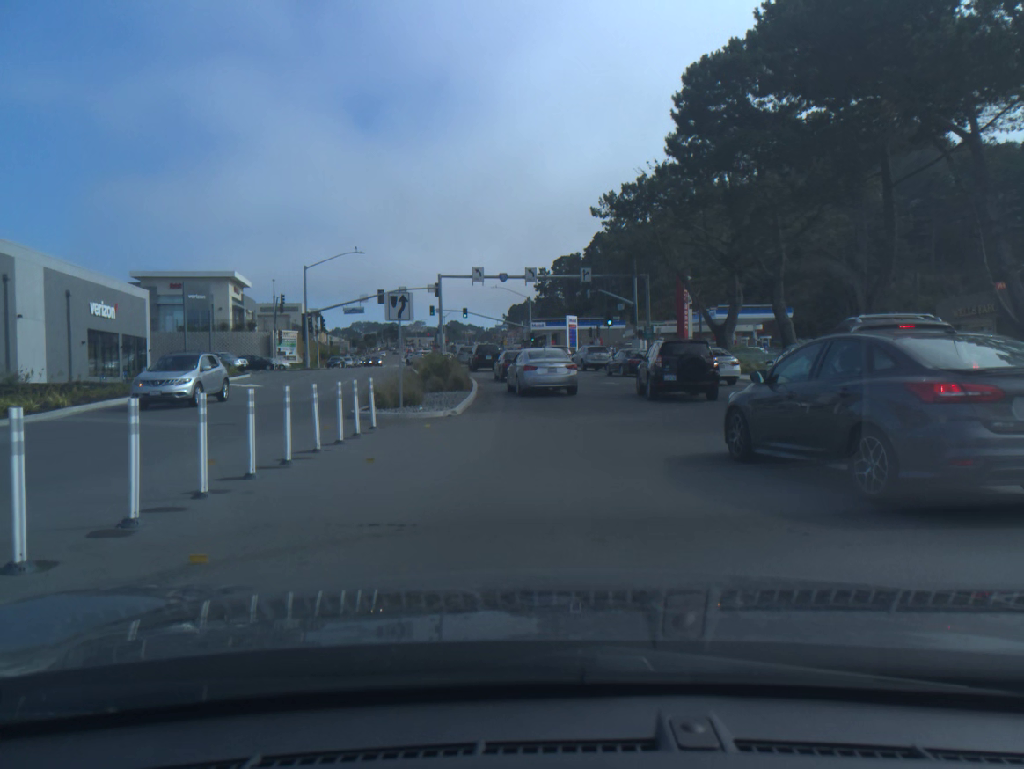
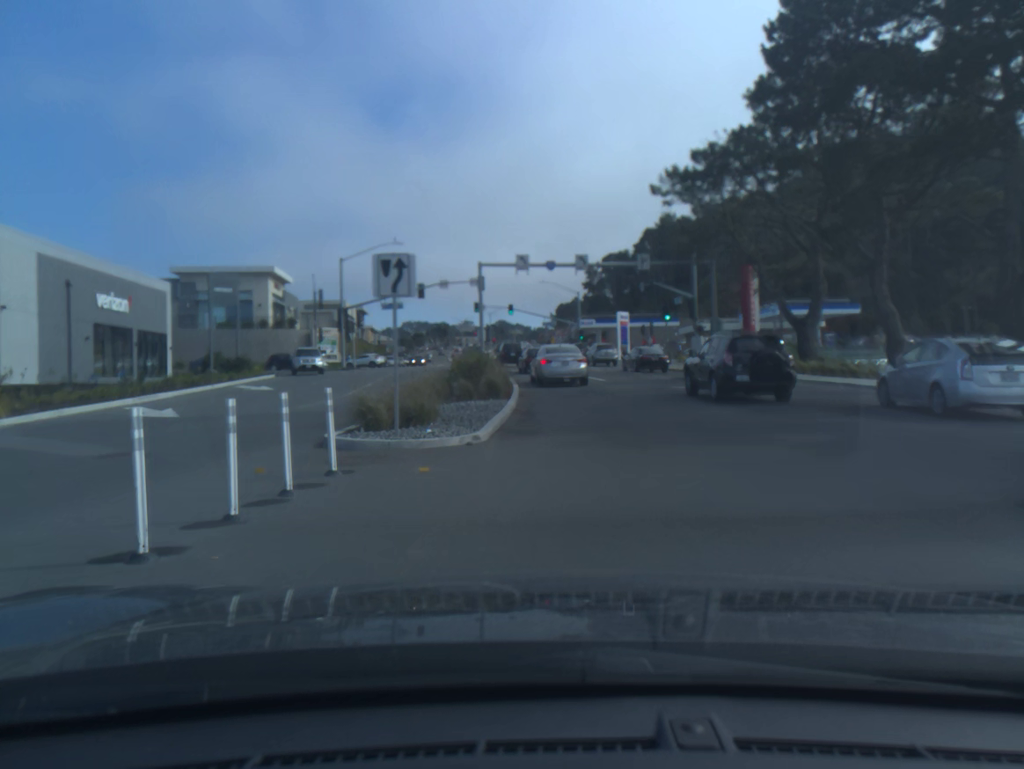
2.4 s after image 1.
(-0.2, +5.7) m; -3°
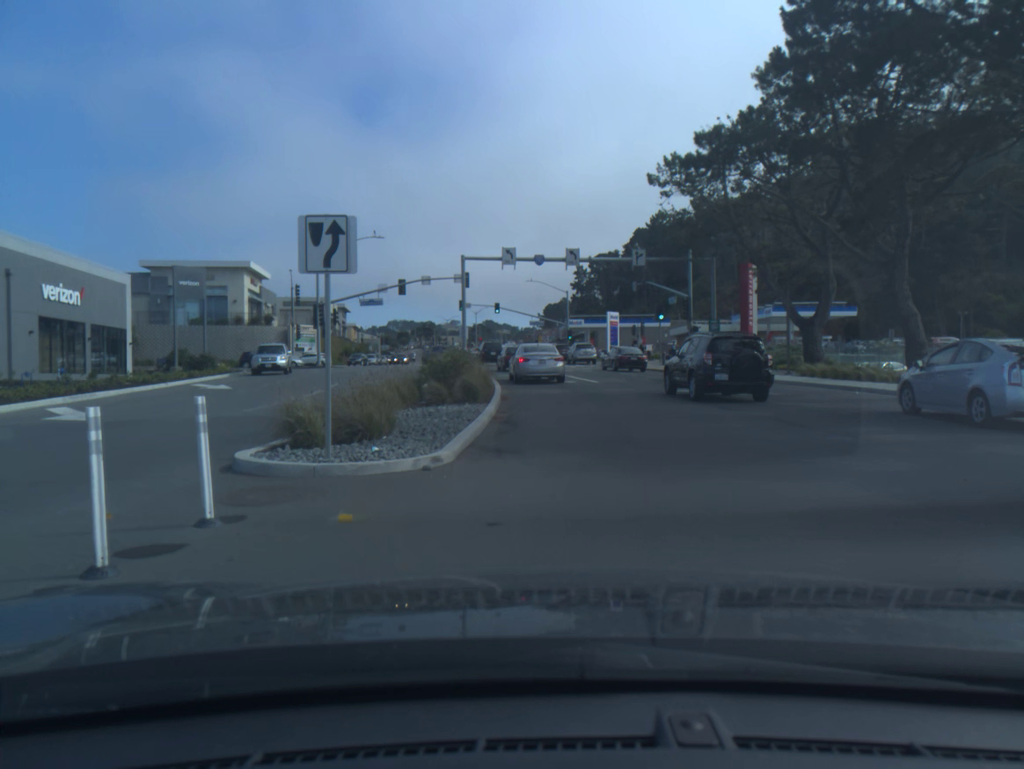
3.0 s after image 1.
(0.0, +2.8) m; +2°
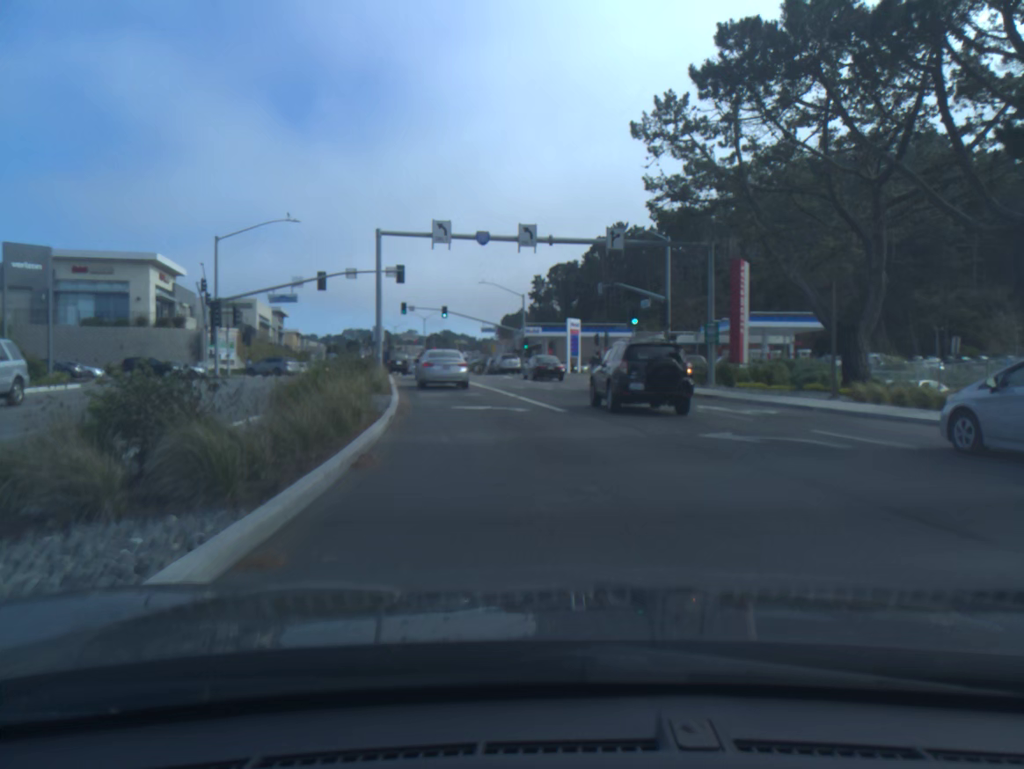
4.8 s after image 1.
(+0.4, +11.2) m; +2°
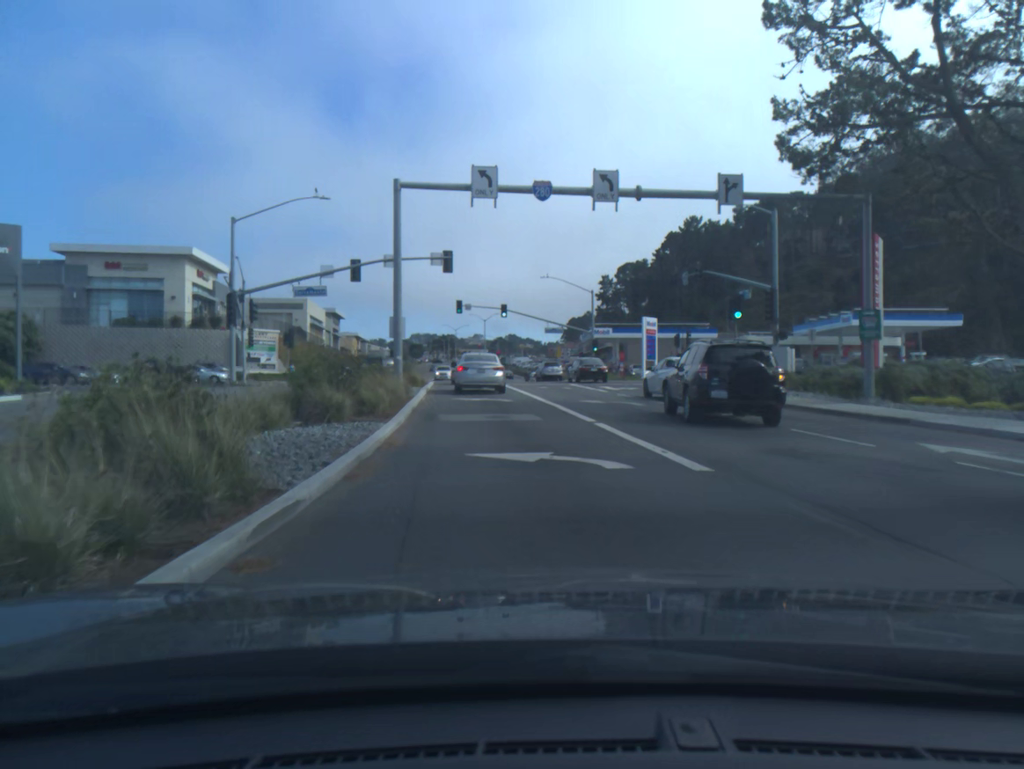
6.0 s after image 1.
(-0.4, +9.2) m; -5°
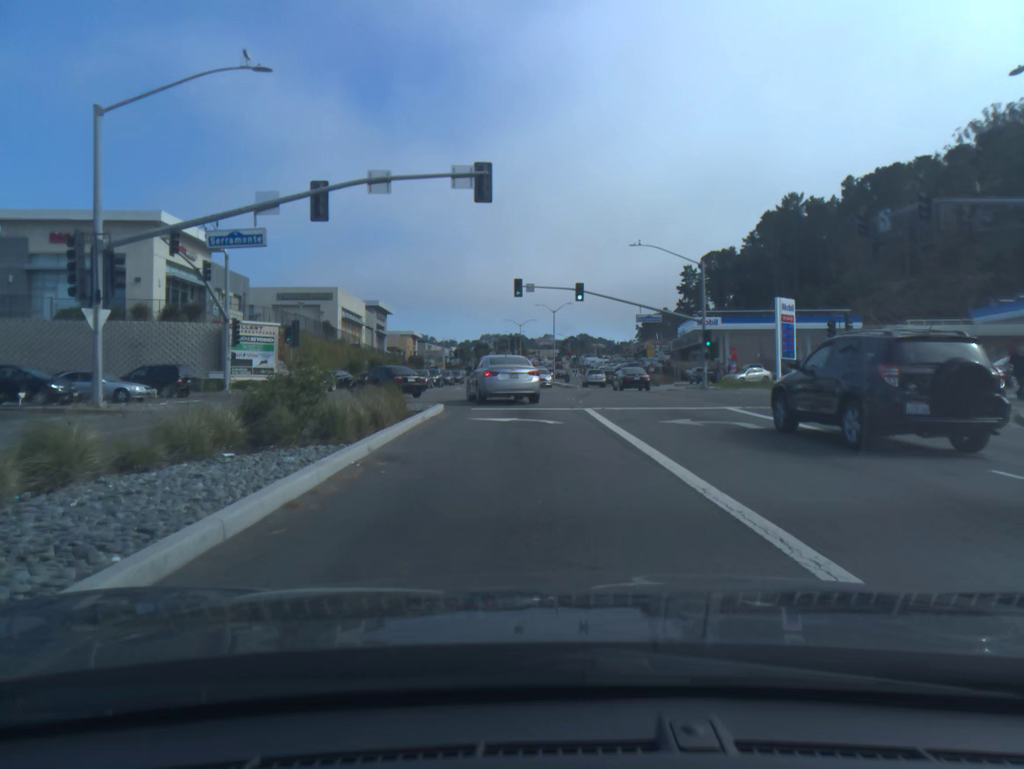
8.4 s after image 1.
(-1.1, +20.9) m; -4°
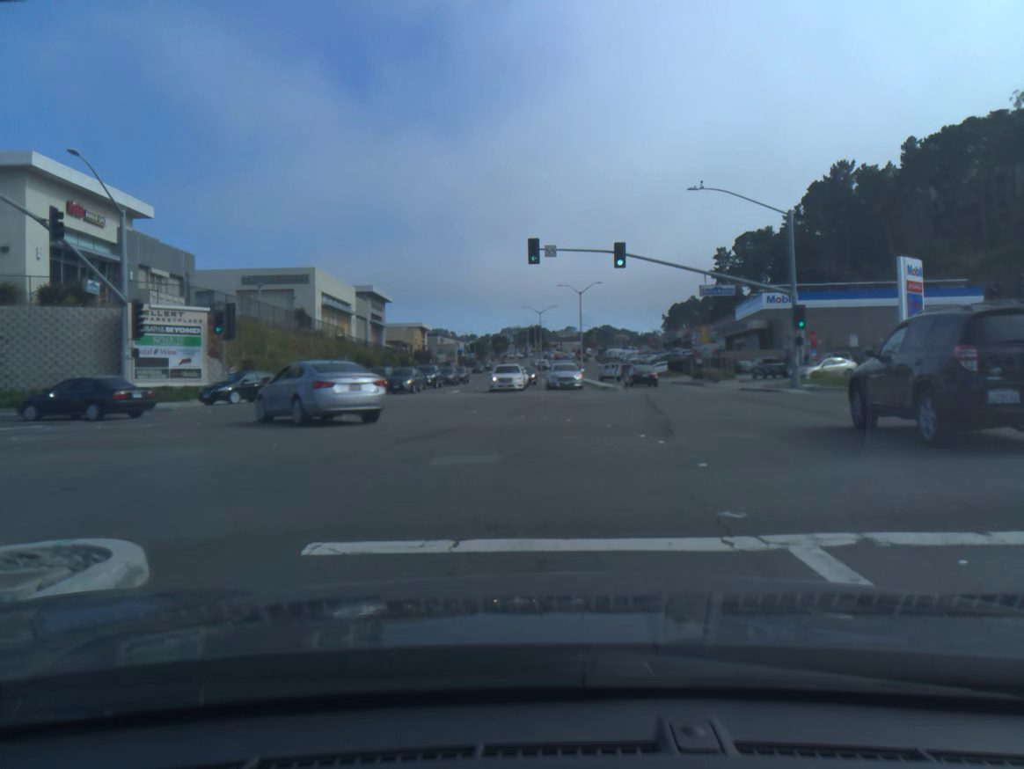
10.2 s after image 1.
(-0.3, +15.8) m; -2°
